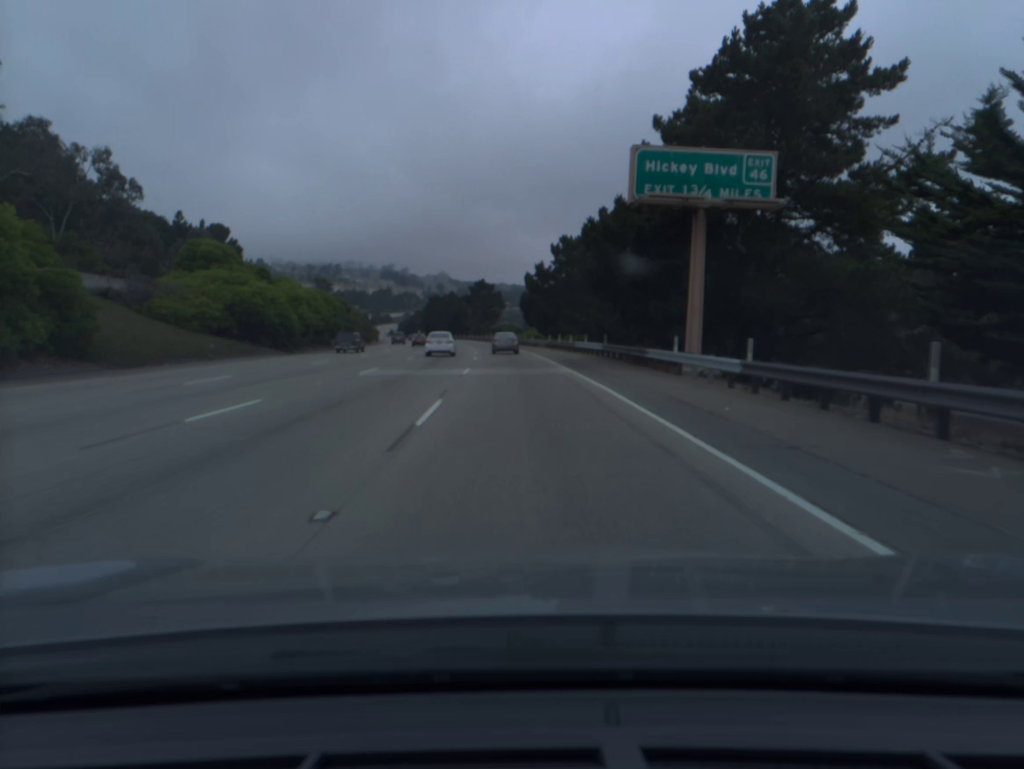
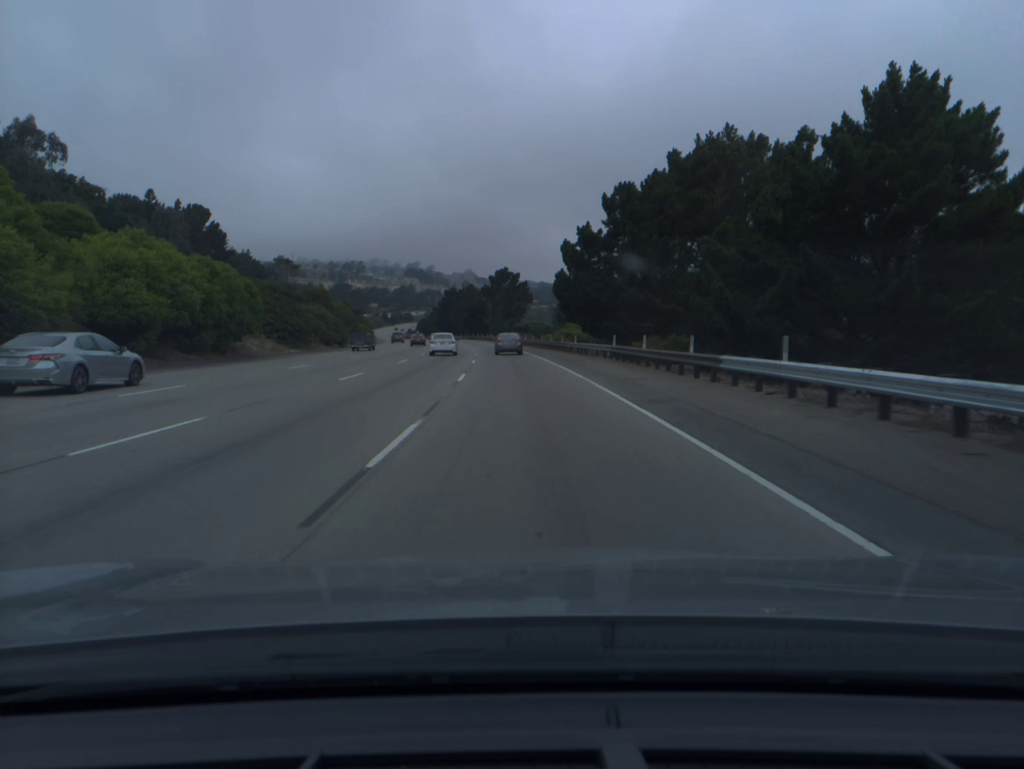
(-0.6, +32.6) m; -2°
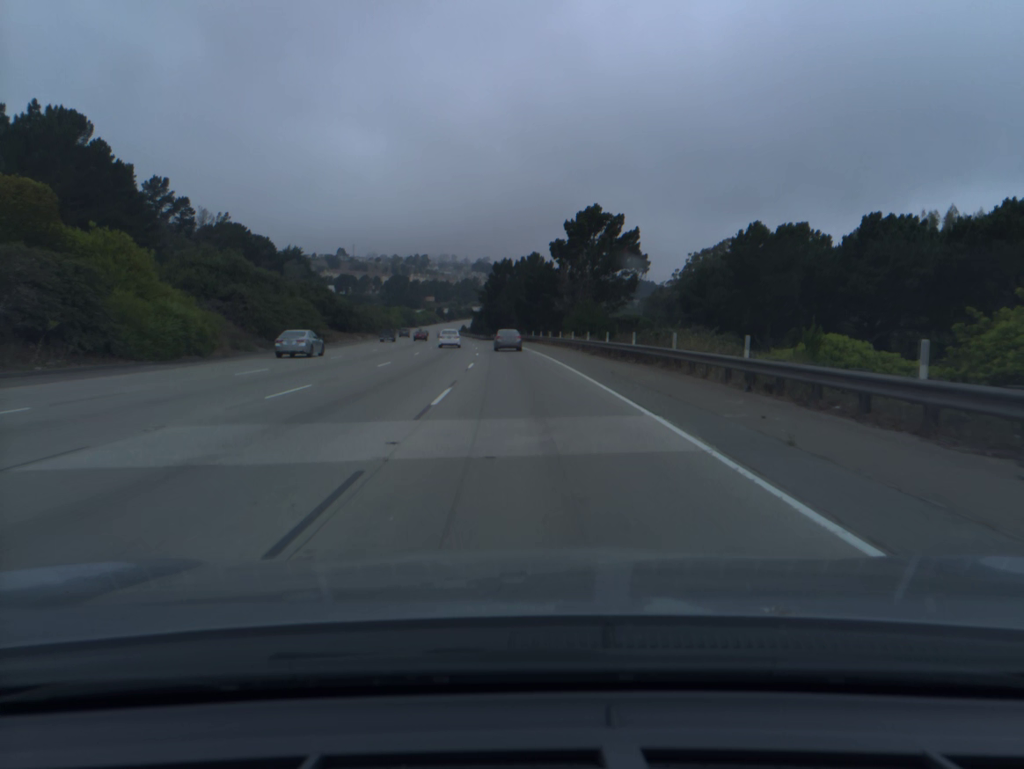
(-3.7, +80.8) m; -5°
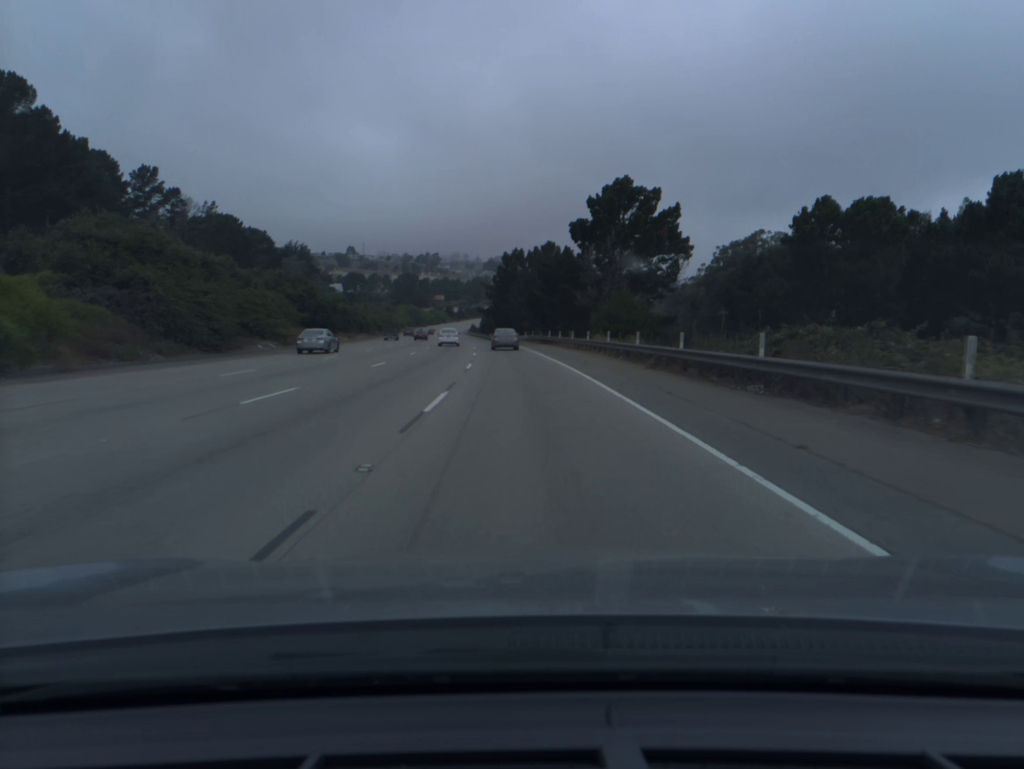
(-0.1, +16.1) m; -1°
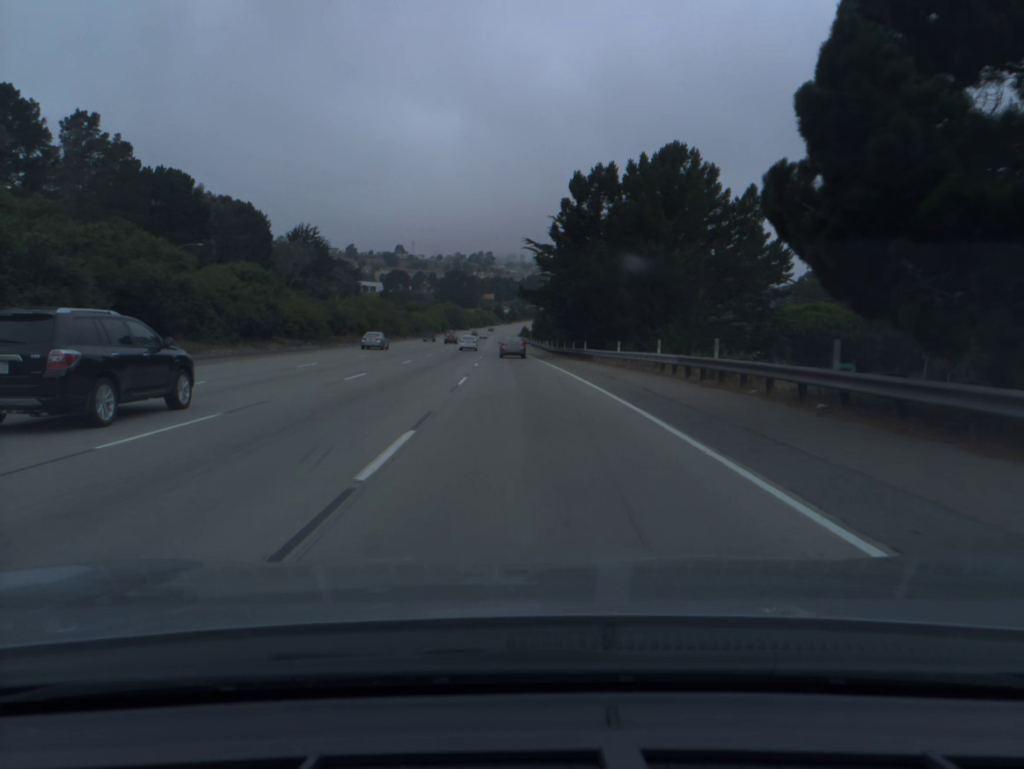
(-2.2, +64.2) m; -4°
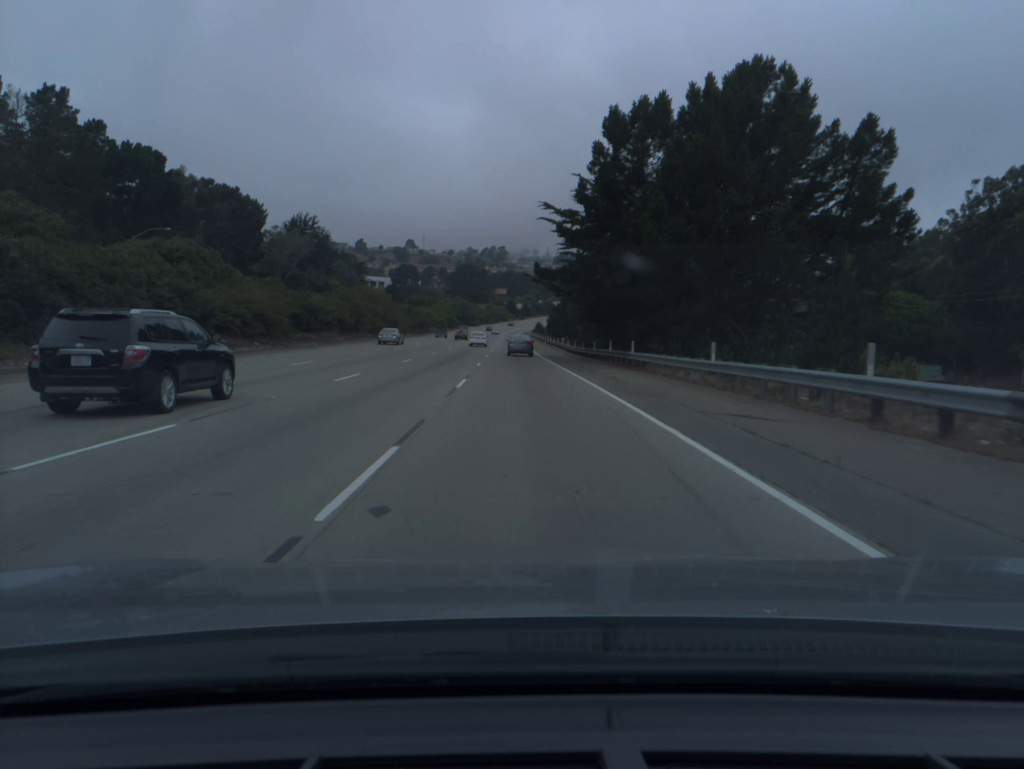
(-0.1, +16.2) m; -1°
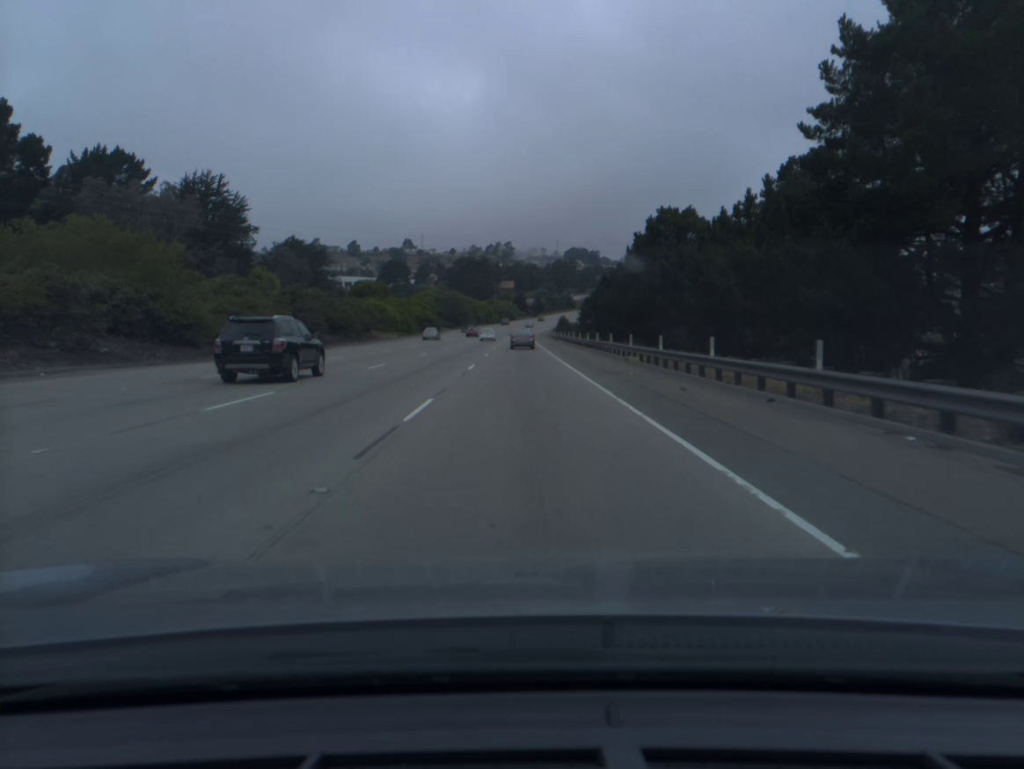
(-1.0, +82.0) m; -1°
